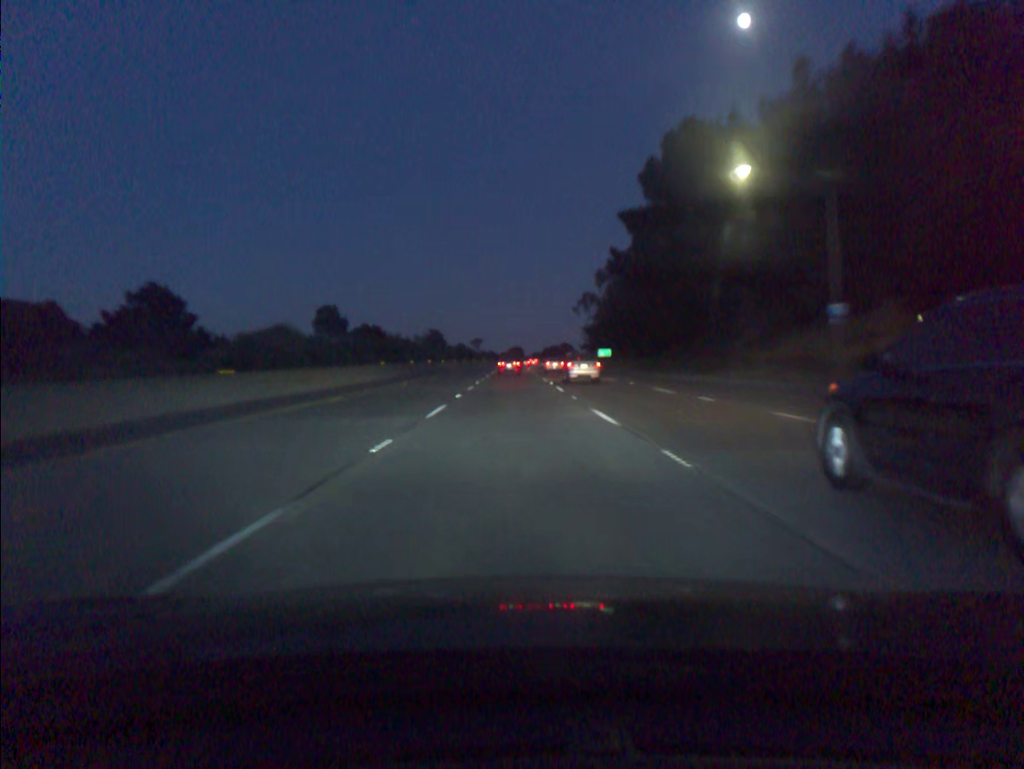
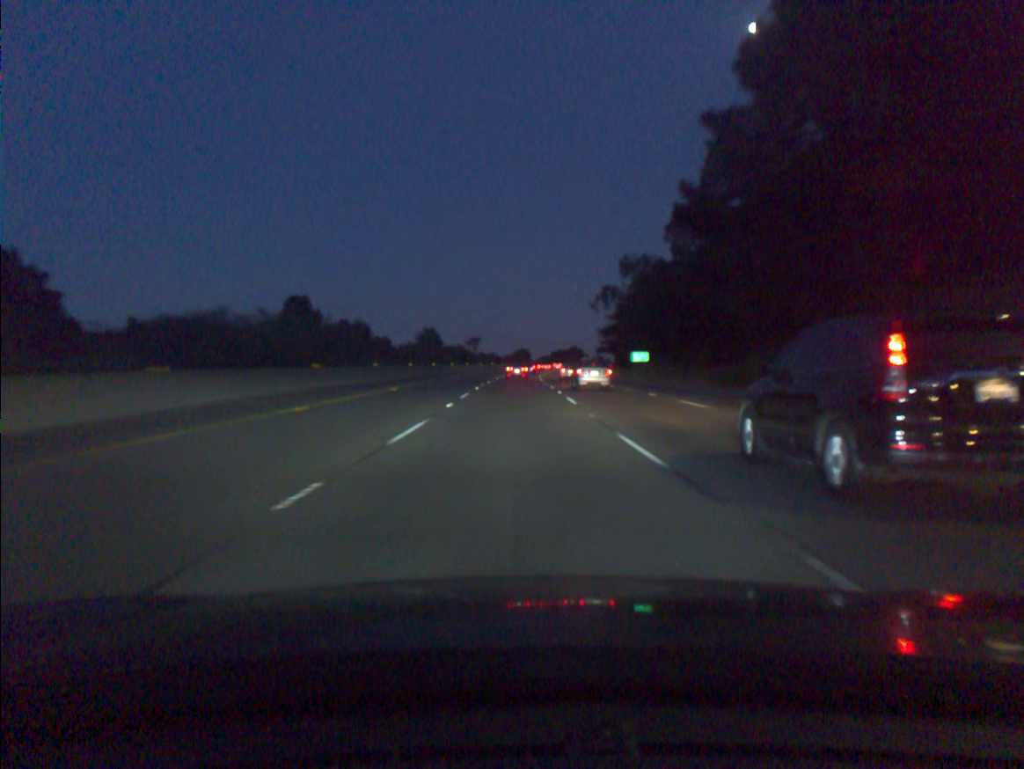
(-0.1, +33.7) m; -1°
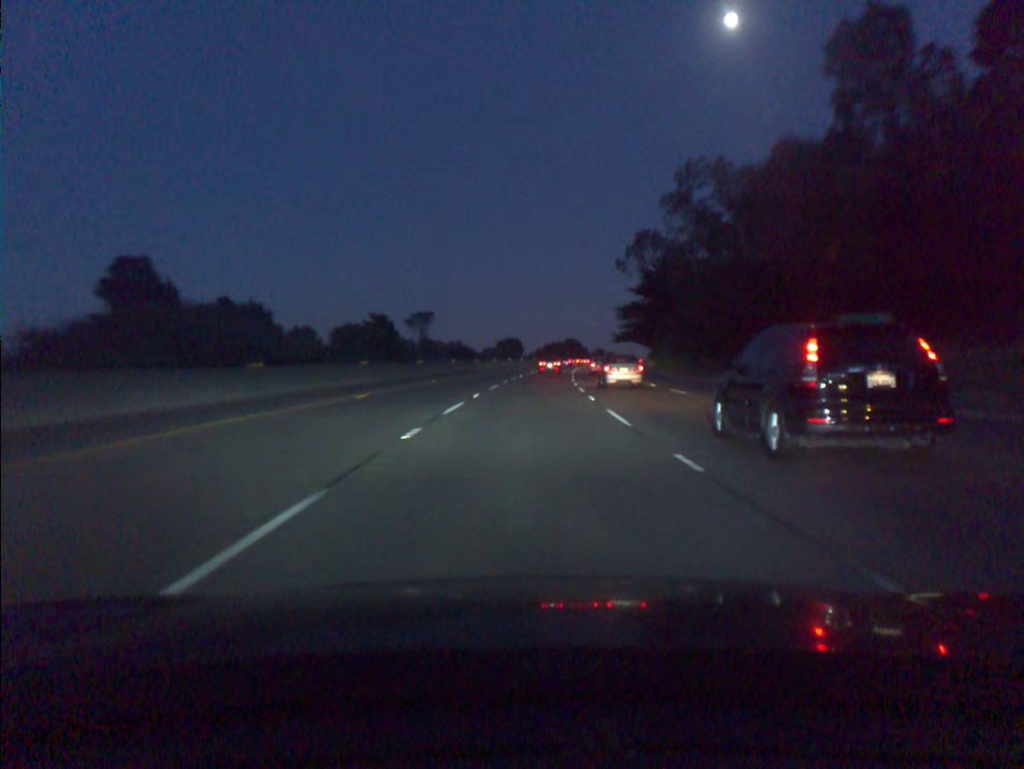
(+0.1, +67.8) m; +1°
